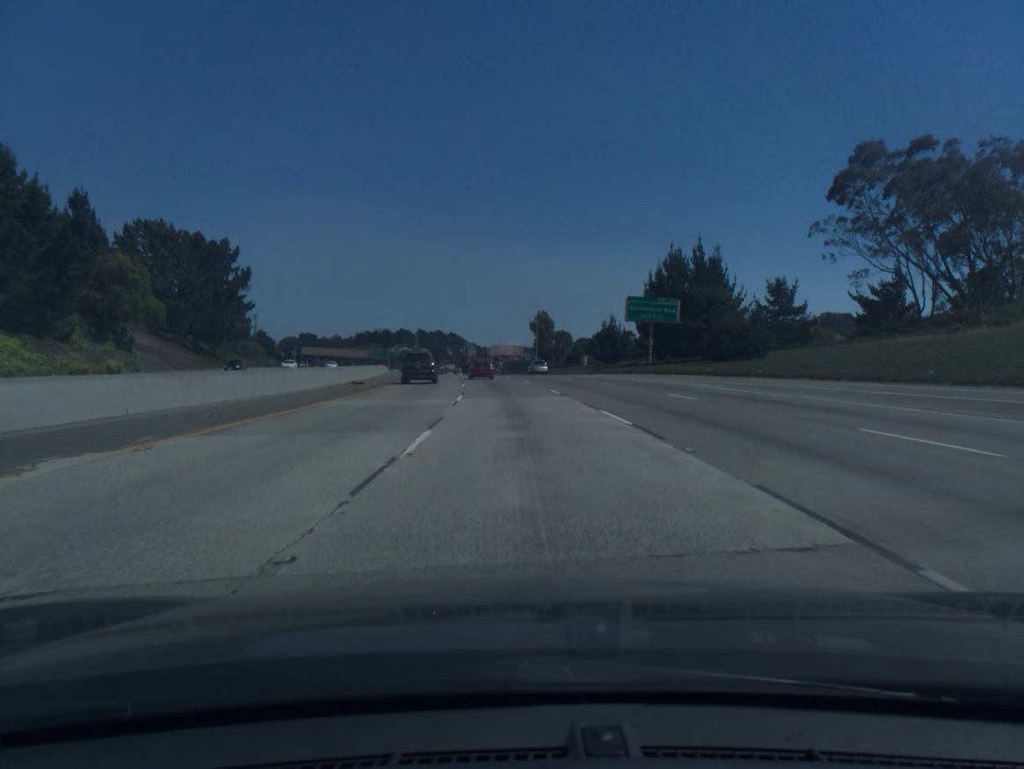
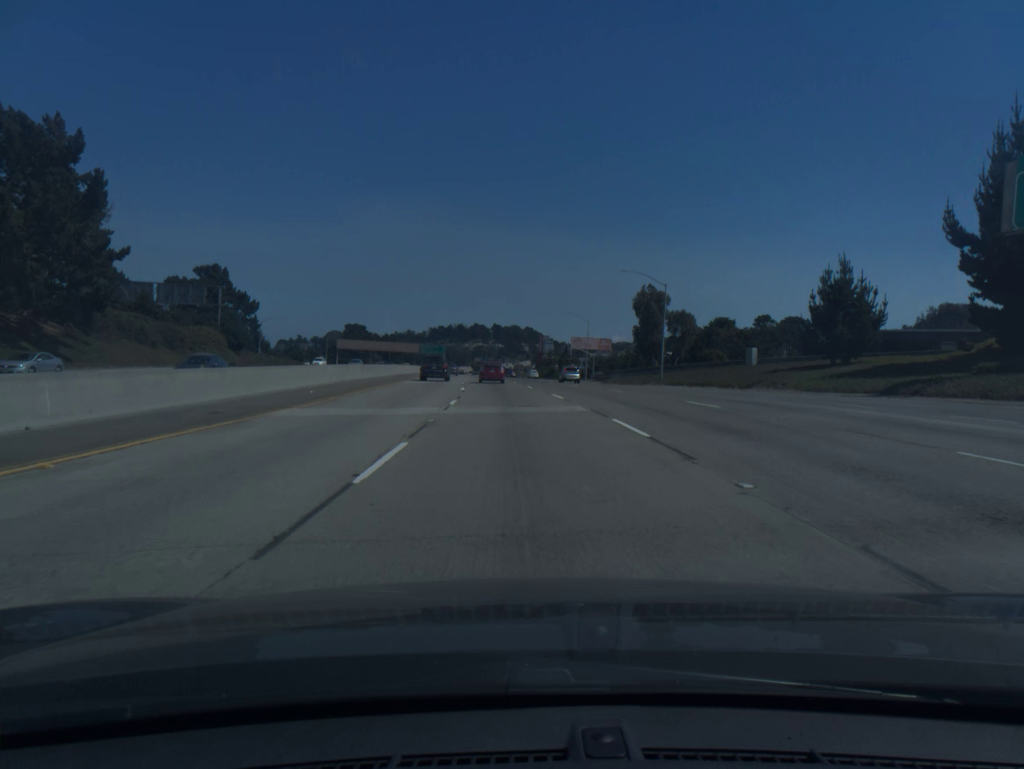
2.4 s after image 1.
(-3.0, +60.5) m; -6°
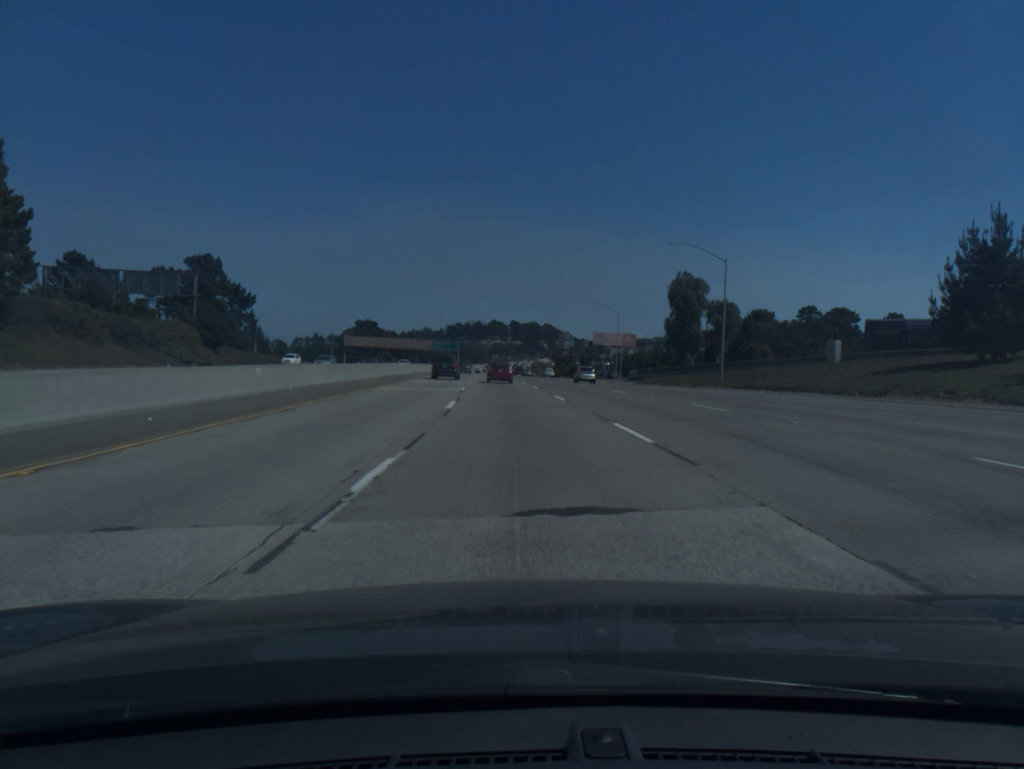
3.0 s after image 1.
(-0.2, +15.1) m; -1°
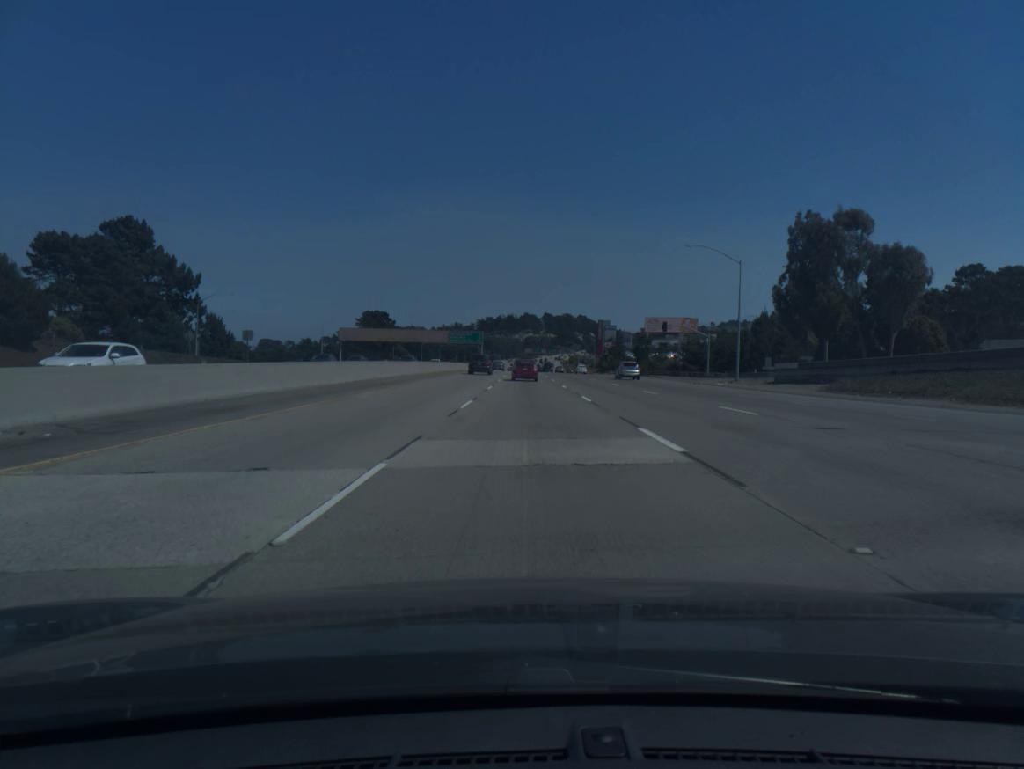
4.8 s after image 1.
(-1.2, +45.0) m; -2°
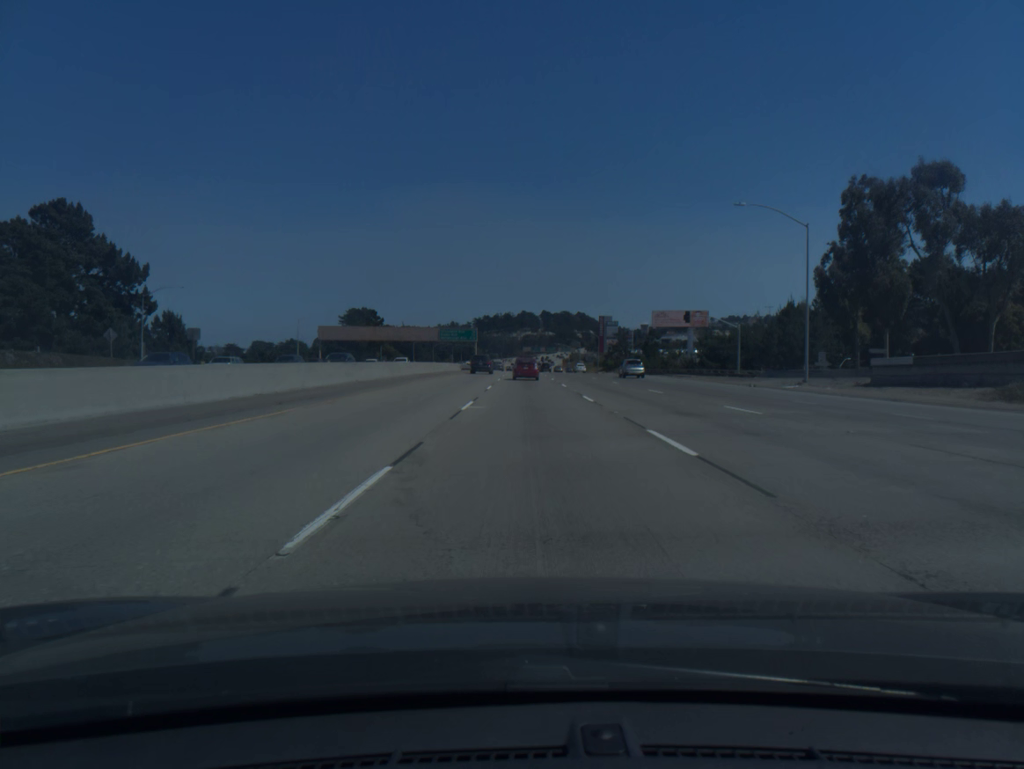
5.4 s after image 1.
(0.0, +14.9) m; 0°
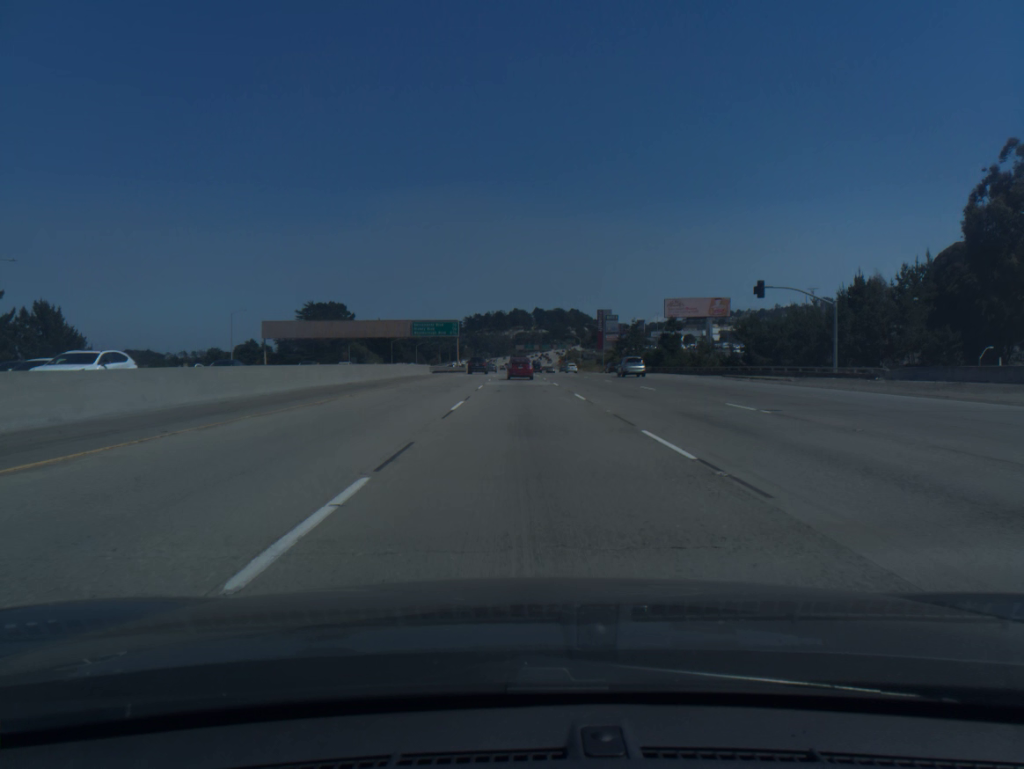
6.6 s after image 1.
(+0.1, +29.9) m; +1°
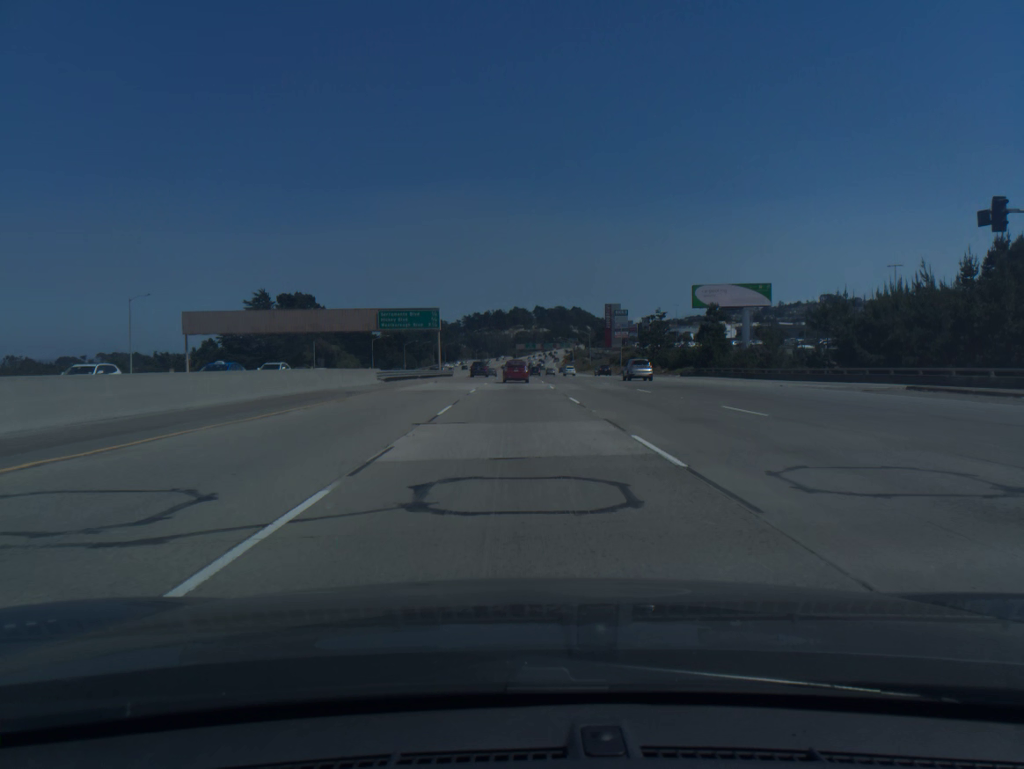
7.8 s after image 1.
(+0.1, +29.8) m; 0°
